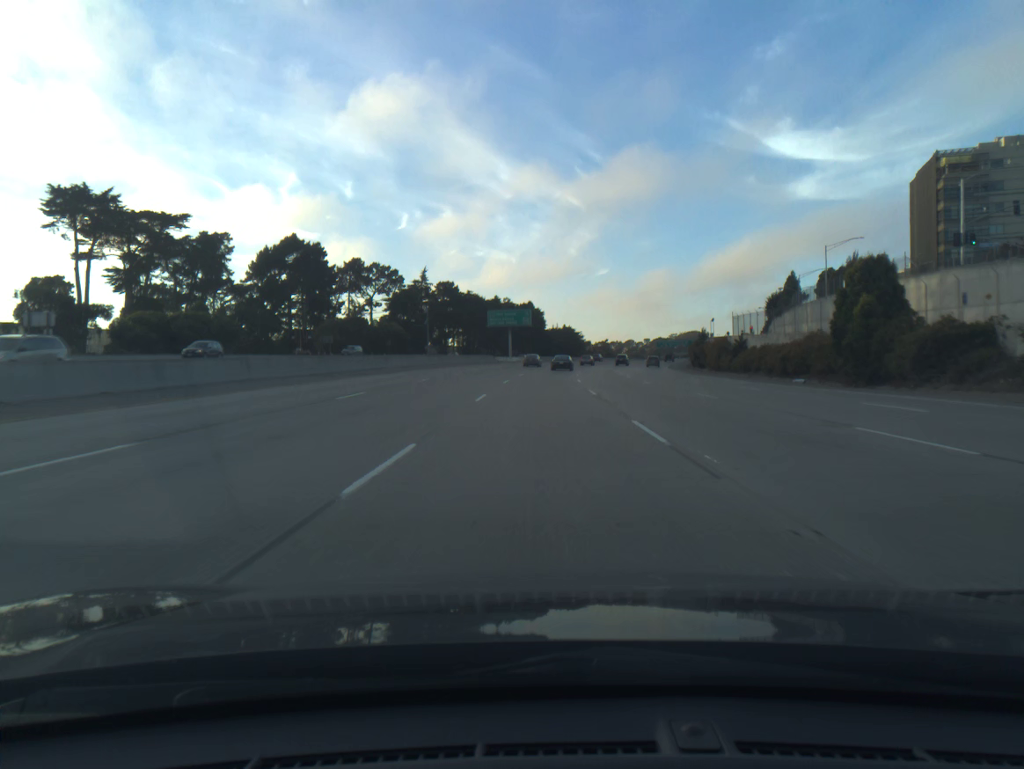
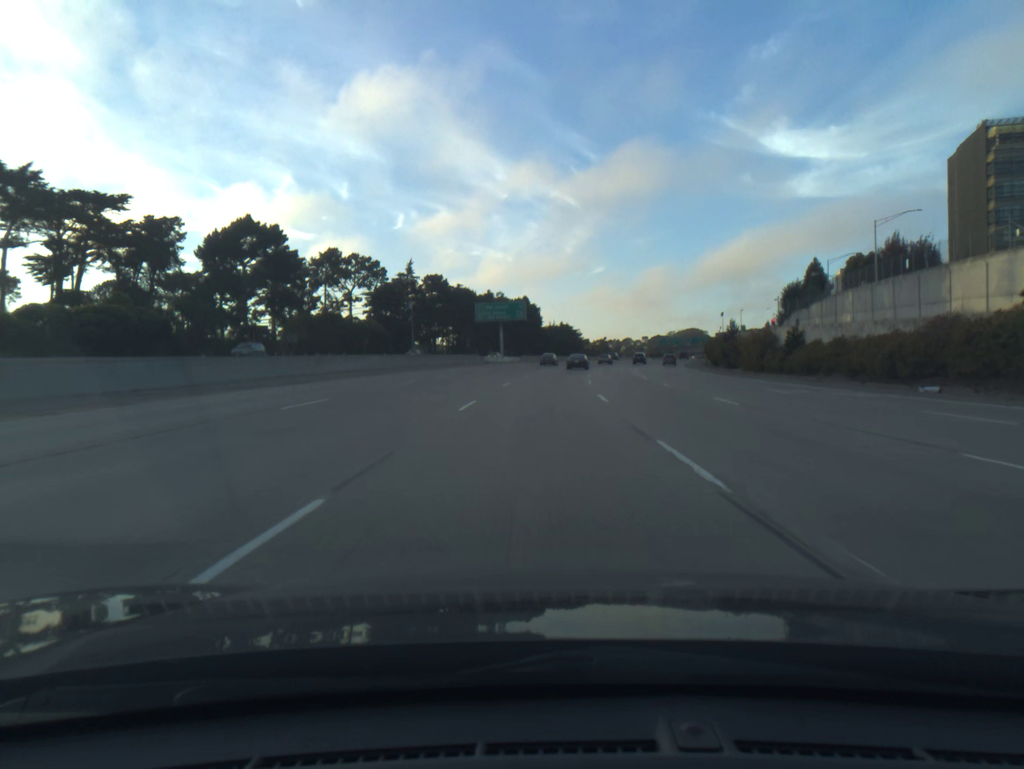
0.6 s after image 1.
(0.0, +18.0) m; 0°
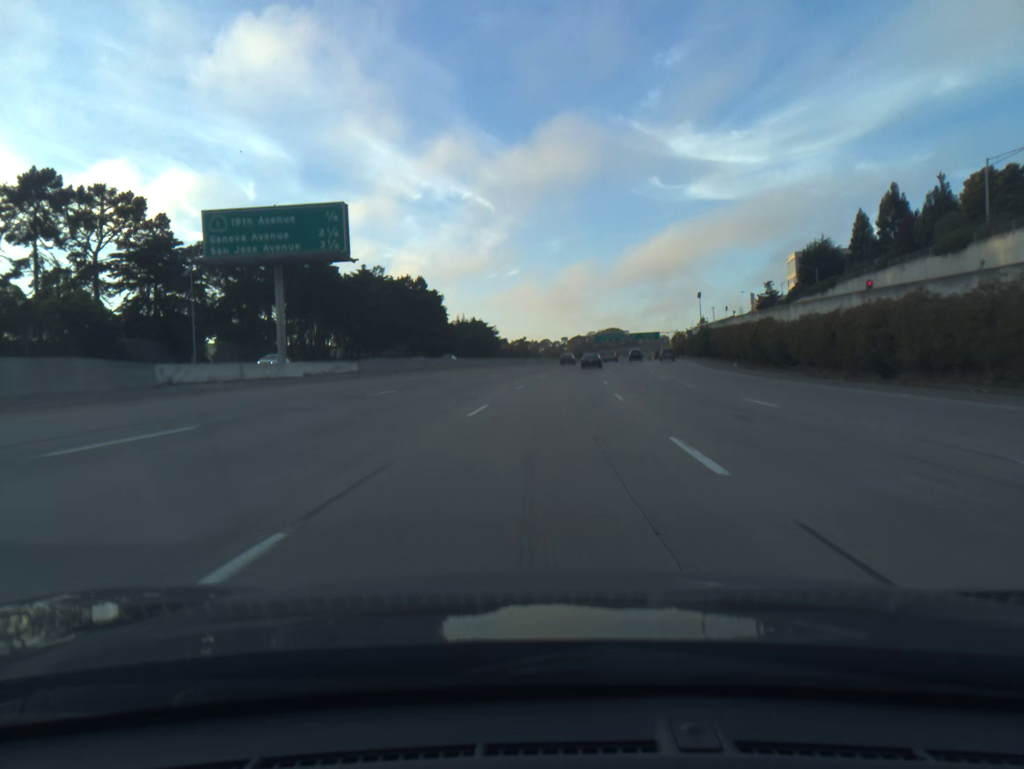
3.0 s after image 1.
(+2.9, +72.6) m; +6°
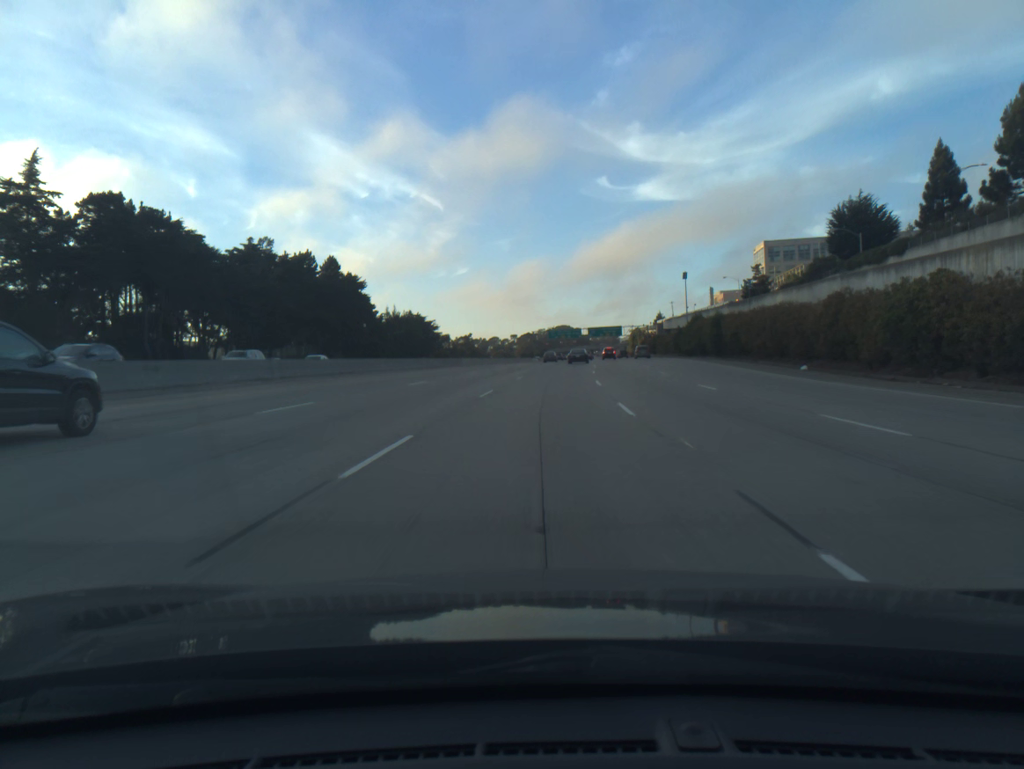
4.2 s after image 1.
(+1.3, +36.6) m; +4°
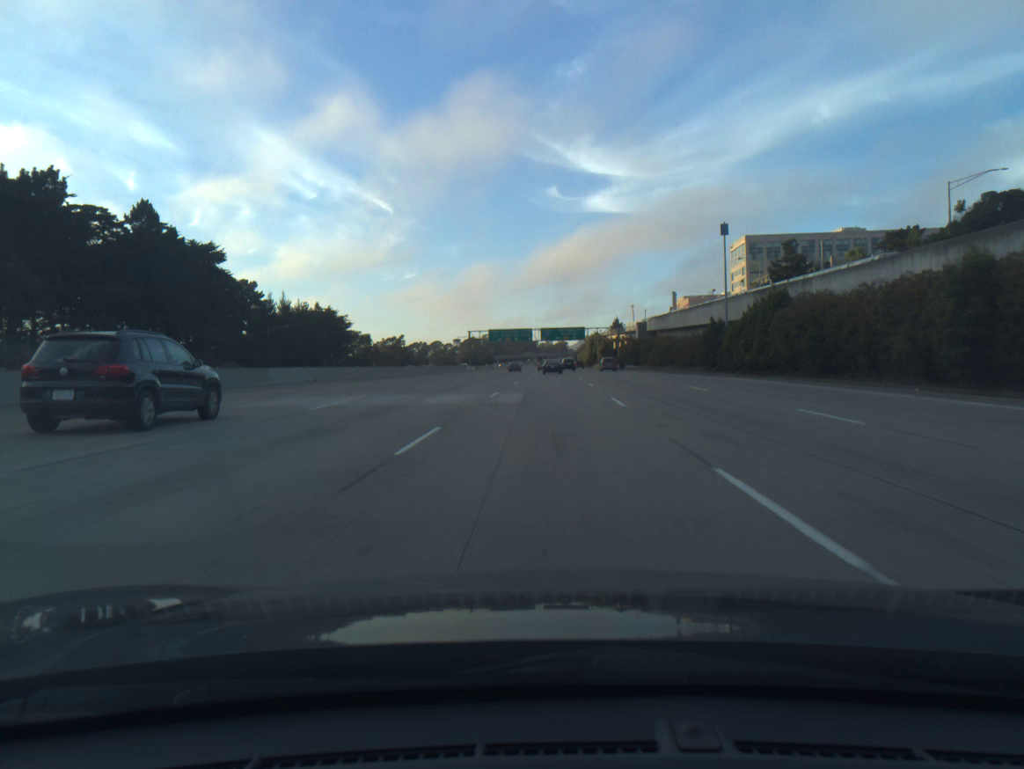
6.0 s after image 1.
(+1.9, +54.9) m; +4°
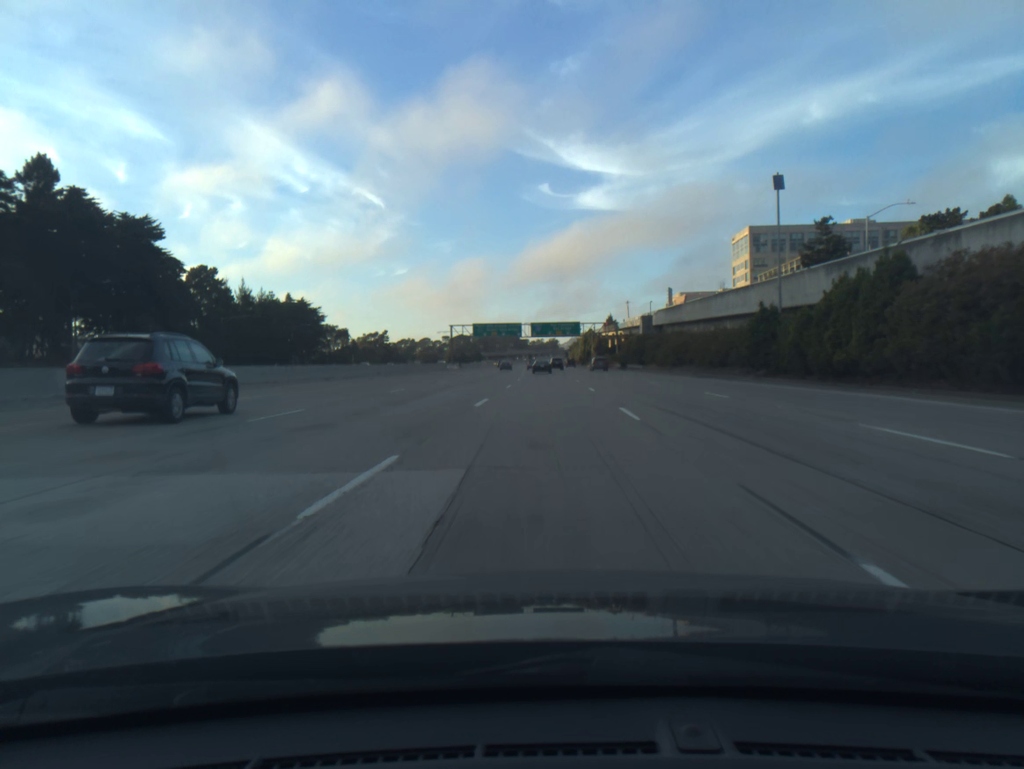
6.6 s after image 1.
(+0.1, +18.3) m; +1°
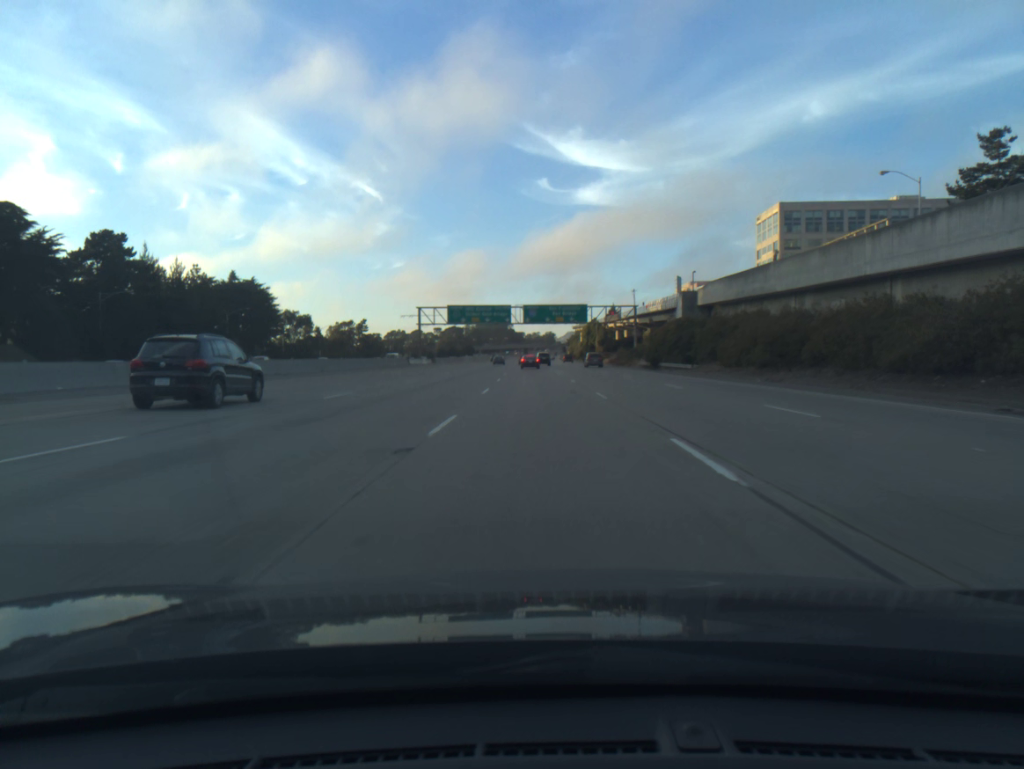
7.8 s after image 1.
(+0.2, +36.6) m; 0°
